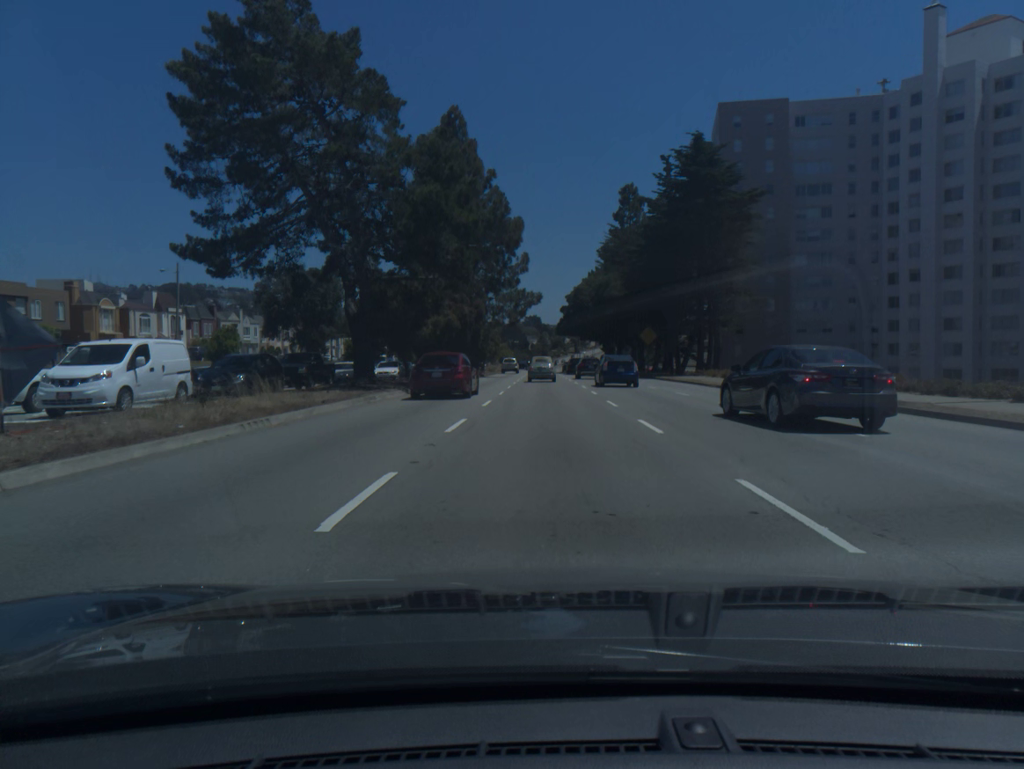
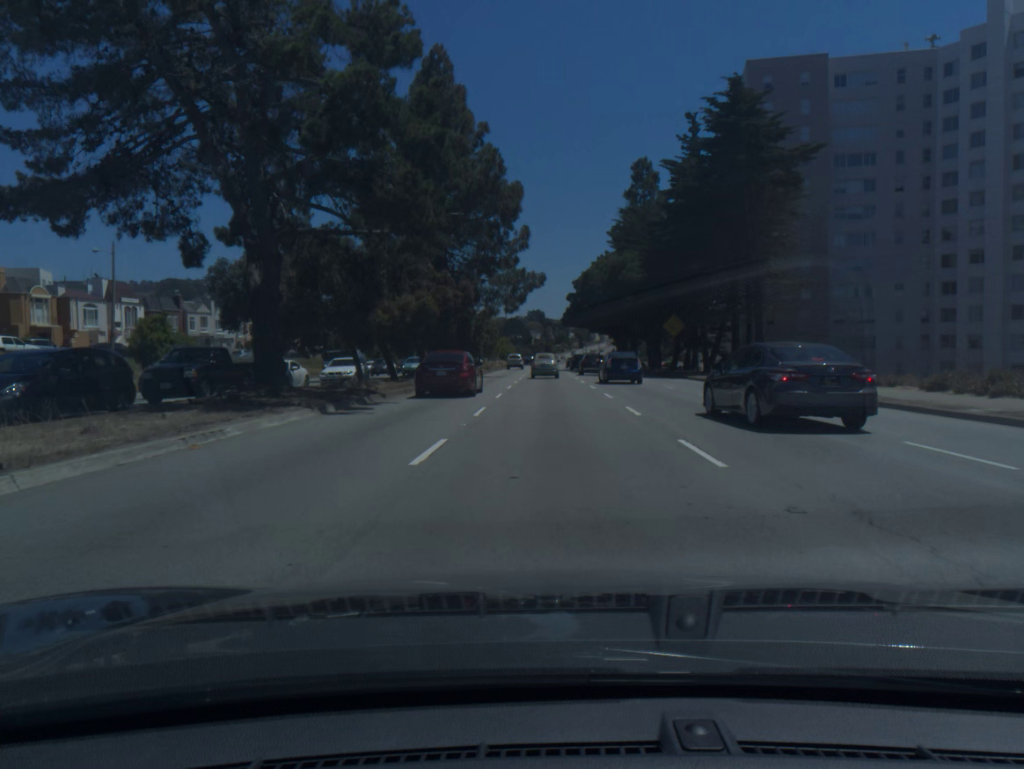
(0.0, +11.3) m; 0°
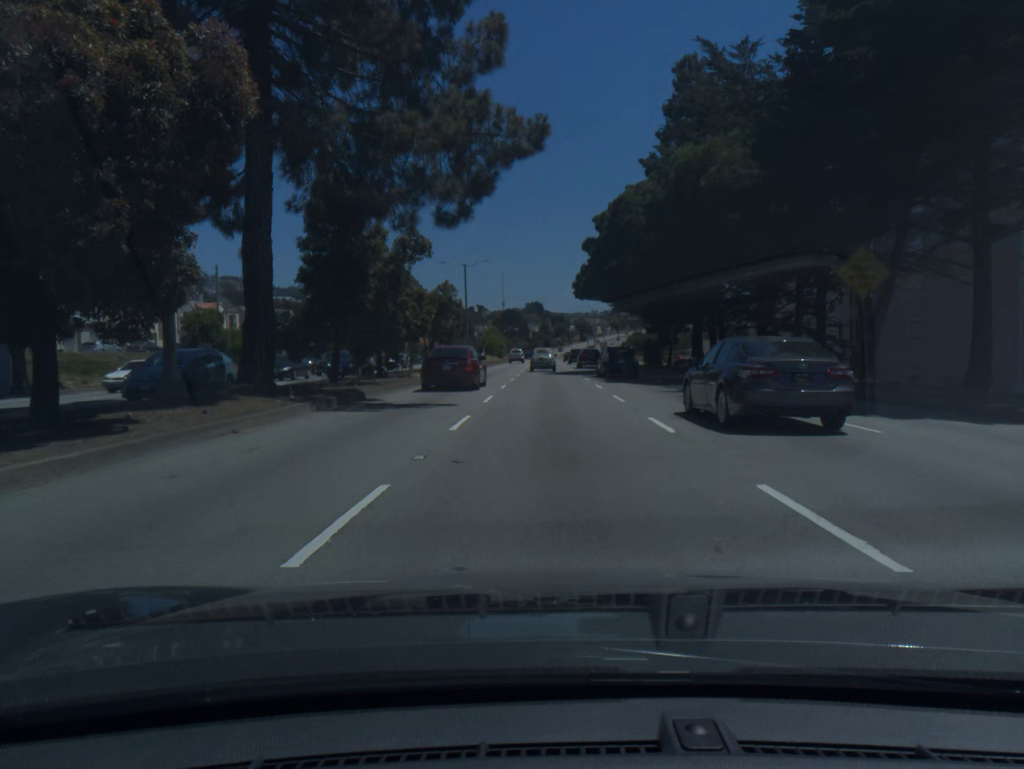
(0.0, +34.0) m; 0°
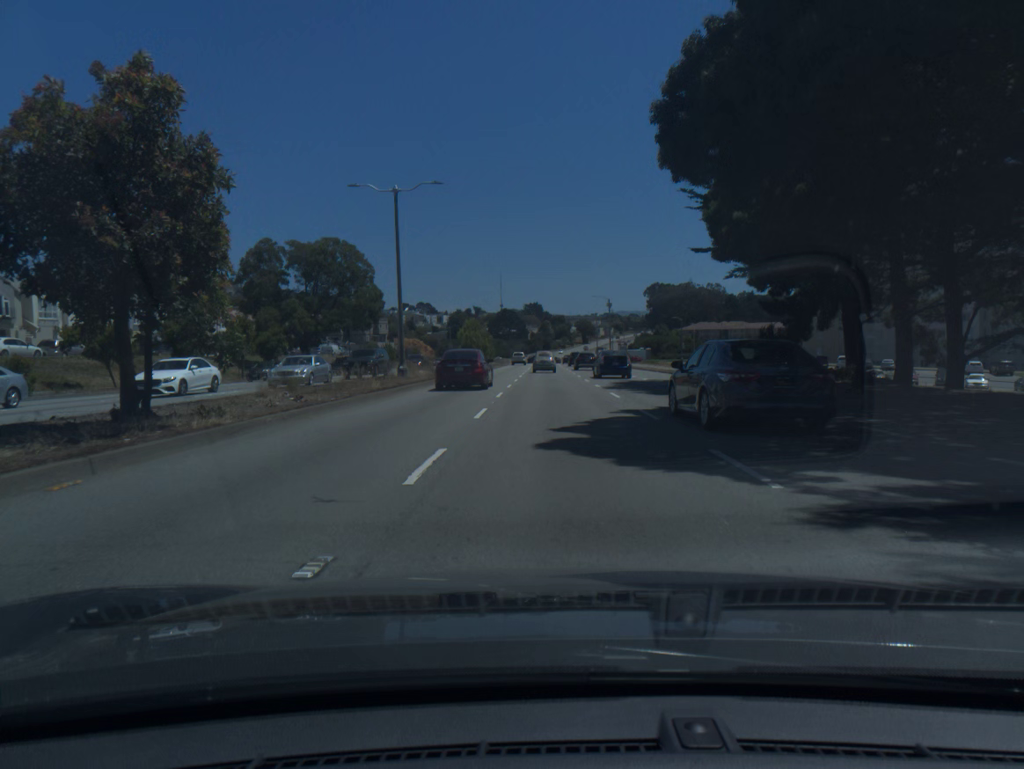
(-0.1, +34.3) m; 0°
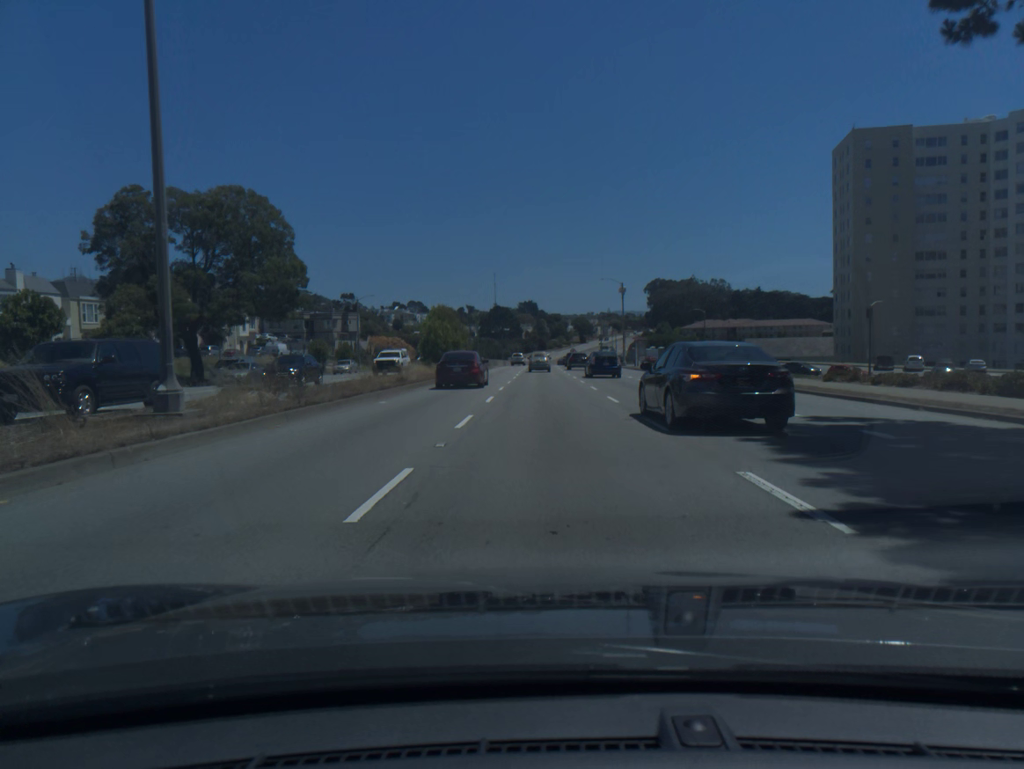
(+0.1, +23.8) m; 0°
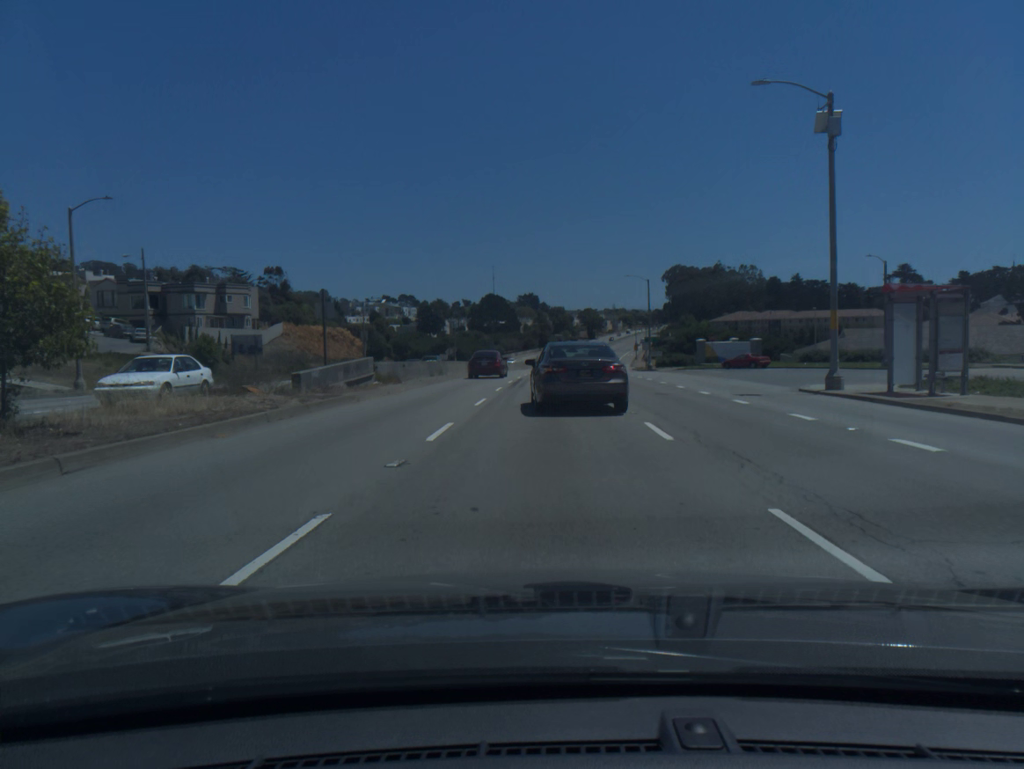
(-0.2, +61.5) m; 0°
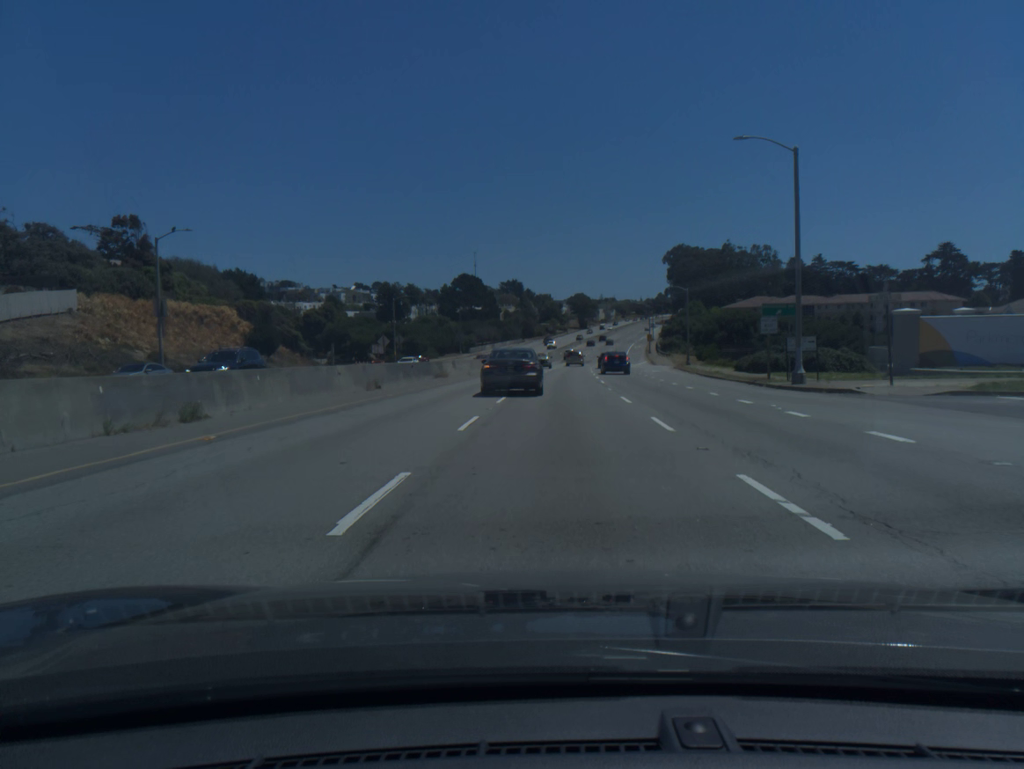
(+0.4, +49.9) m; +1°
